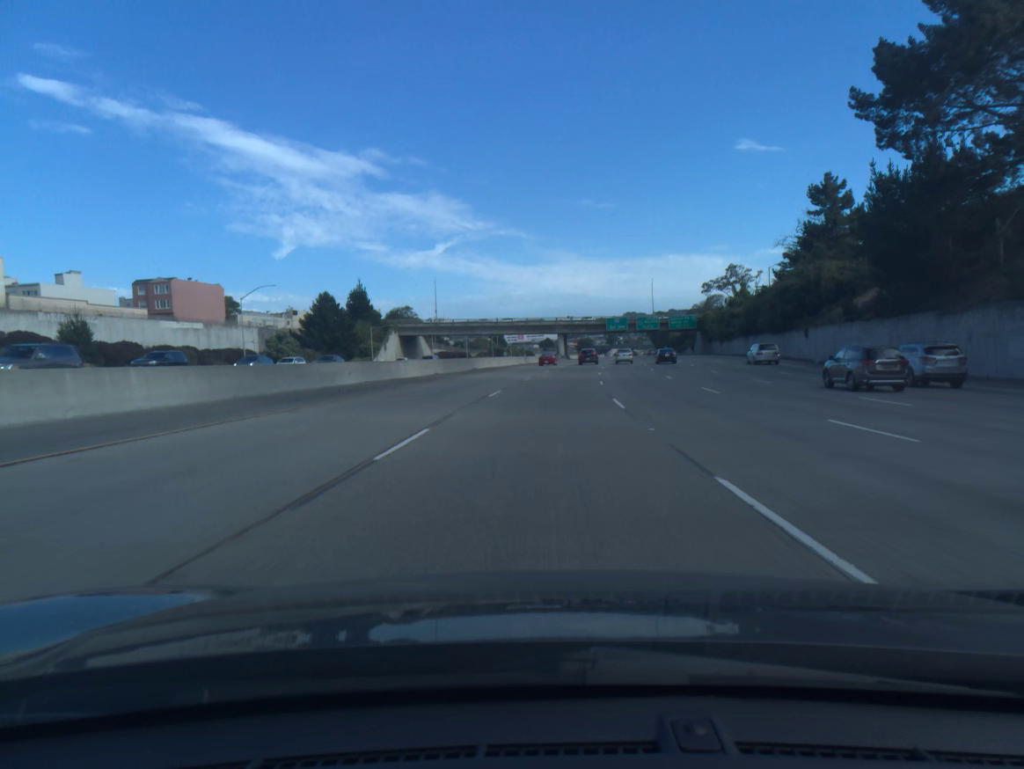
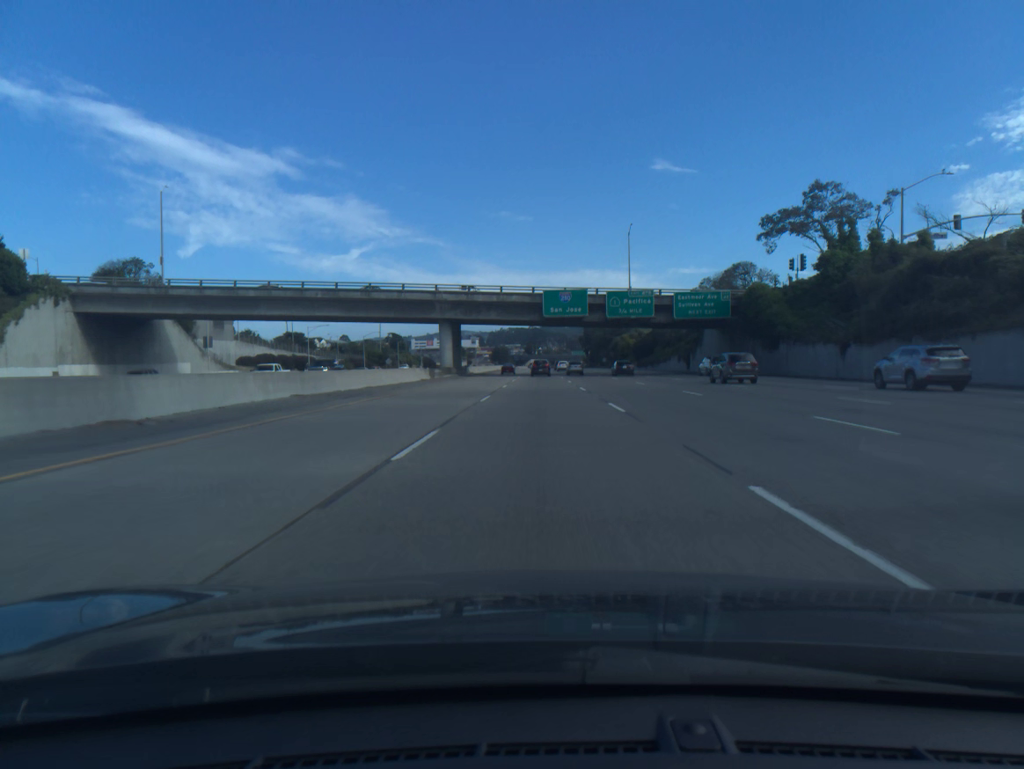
(+5.3, +87.5) m; +6°
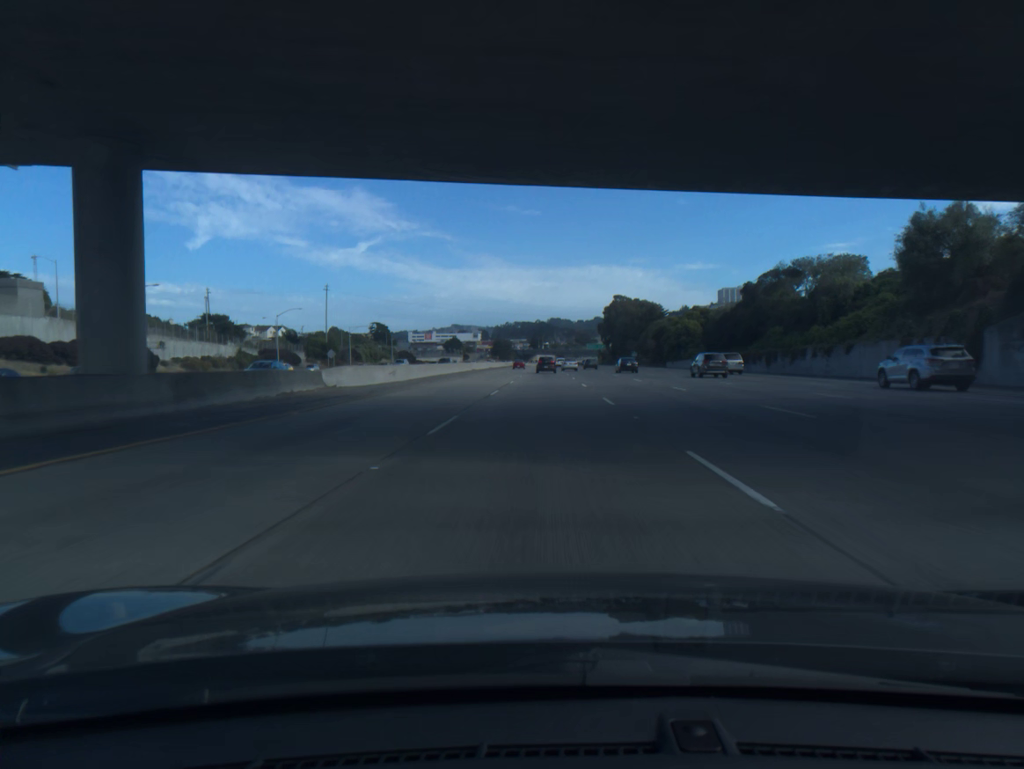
(-0.2, +70.5) m; 0°
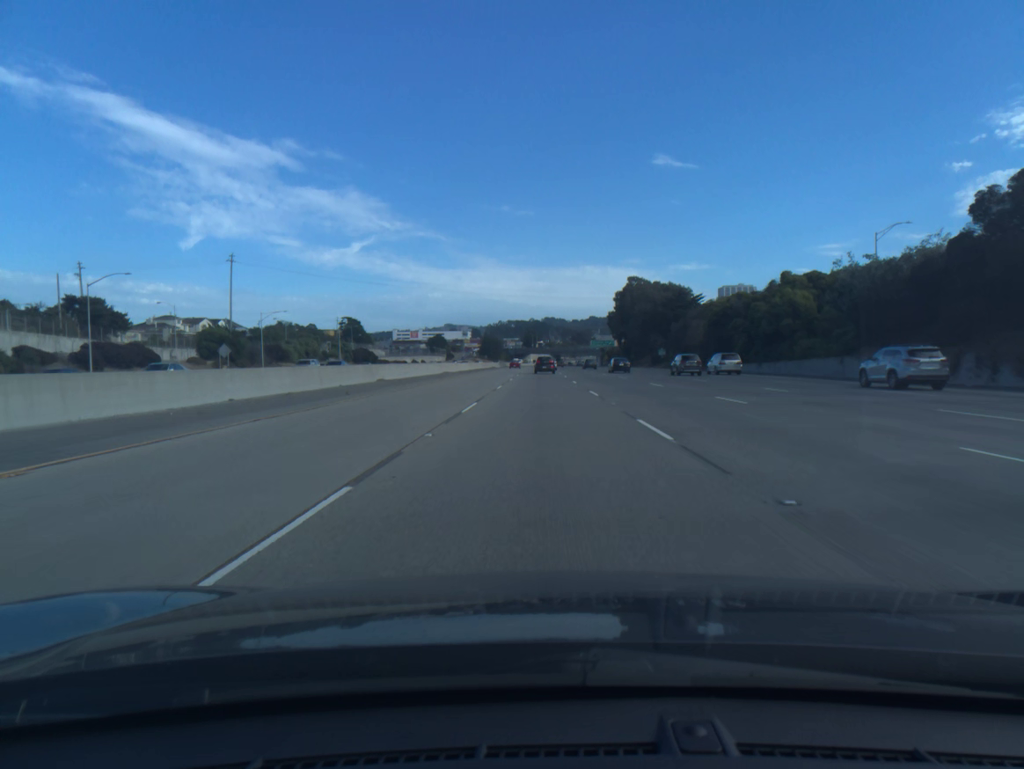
(+0.2, +53.0) m; 0°
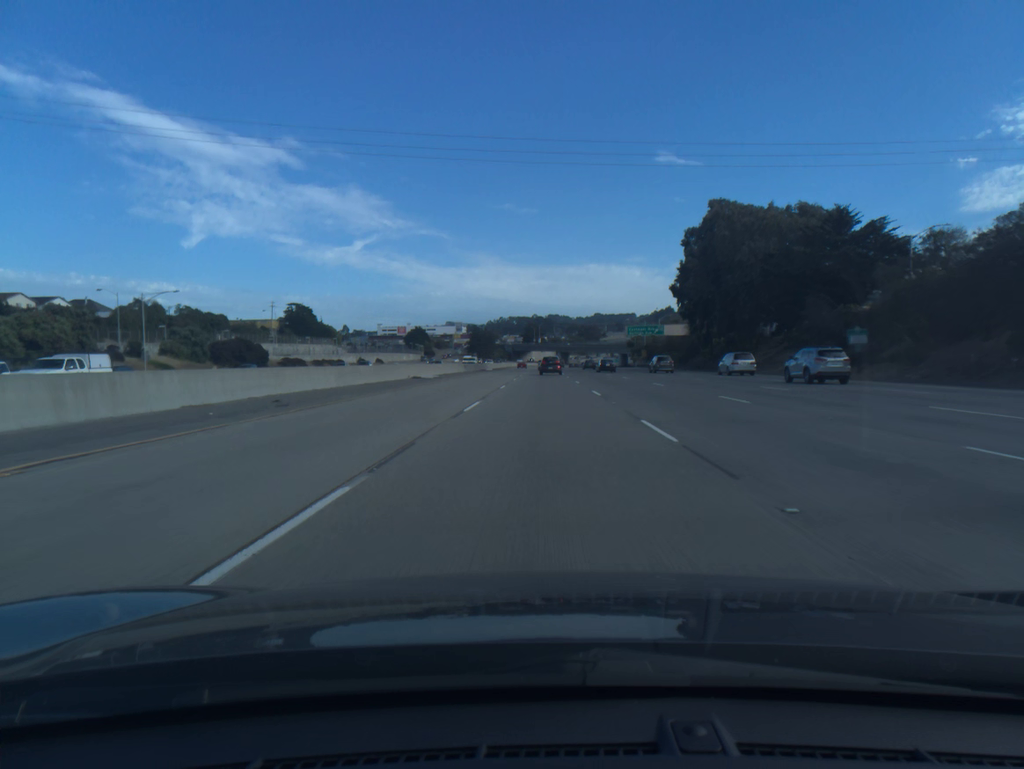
(-0.2, +87.8) m; 0°
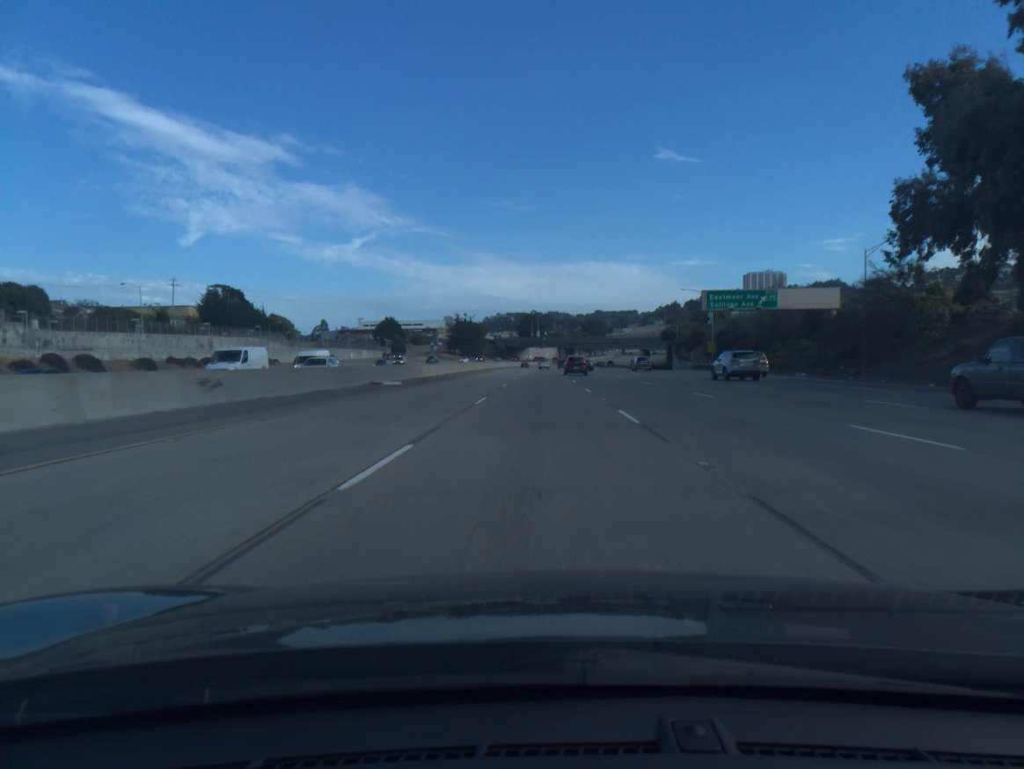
(+0.1, +69.5) m; 0°
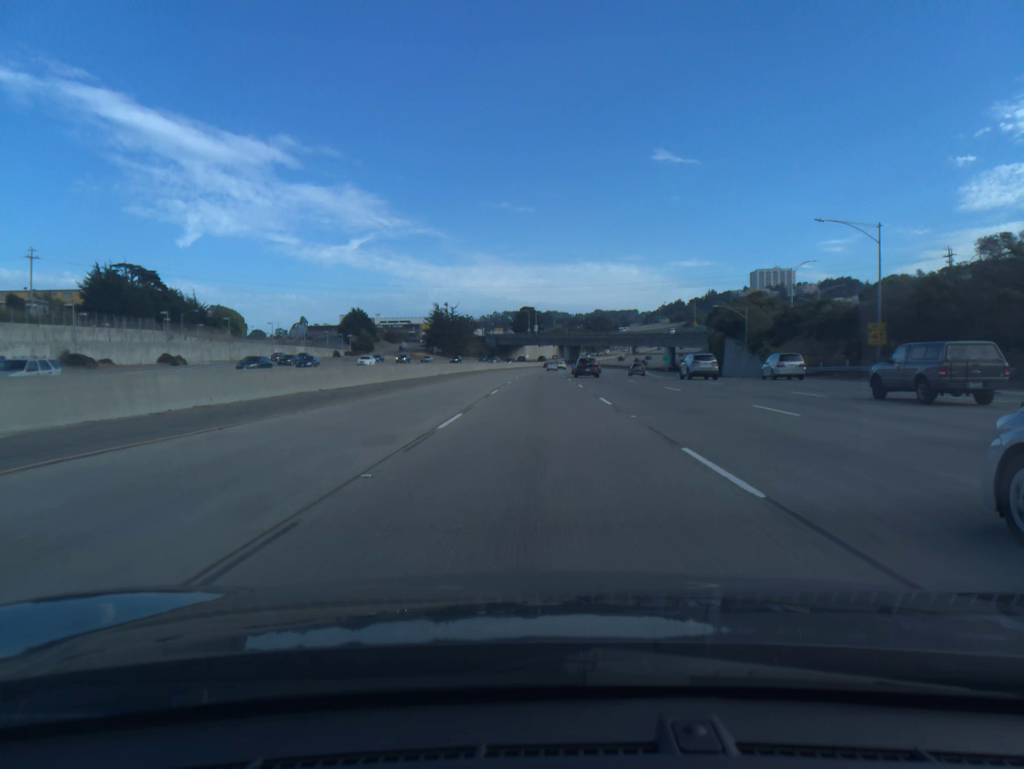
(0.0, +52.0) m; 0°
